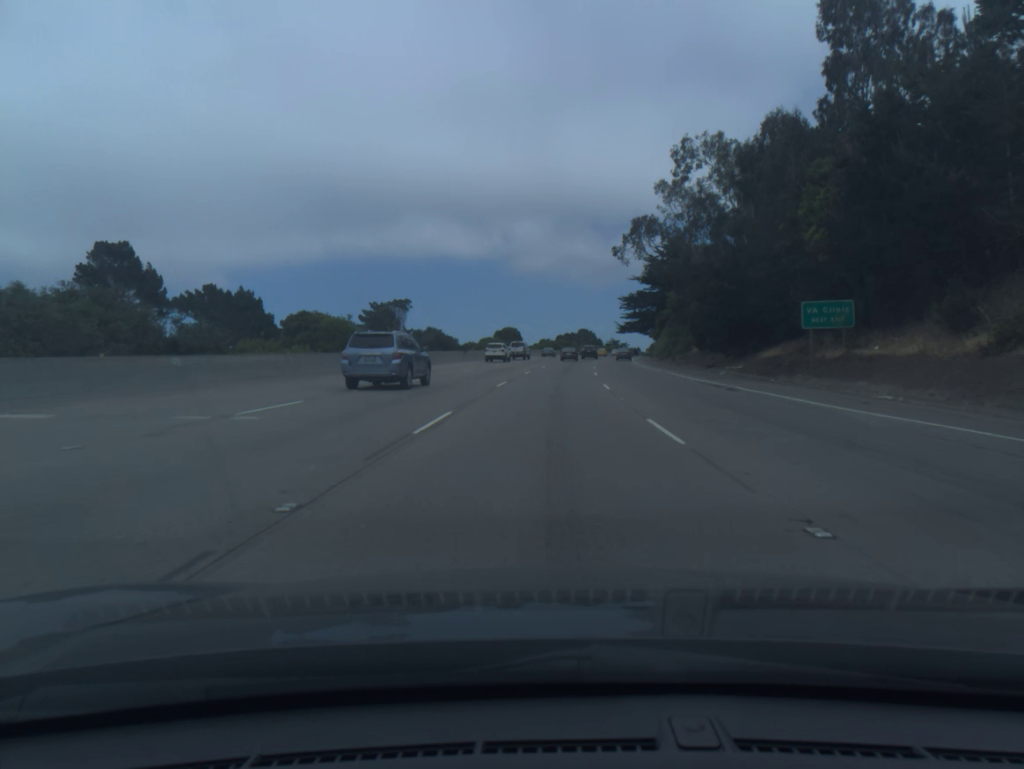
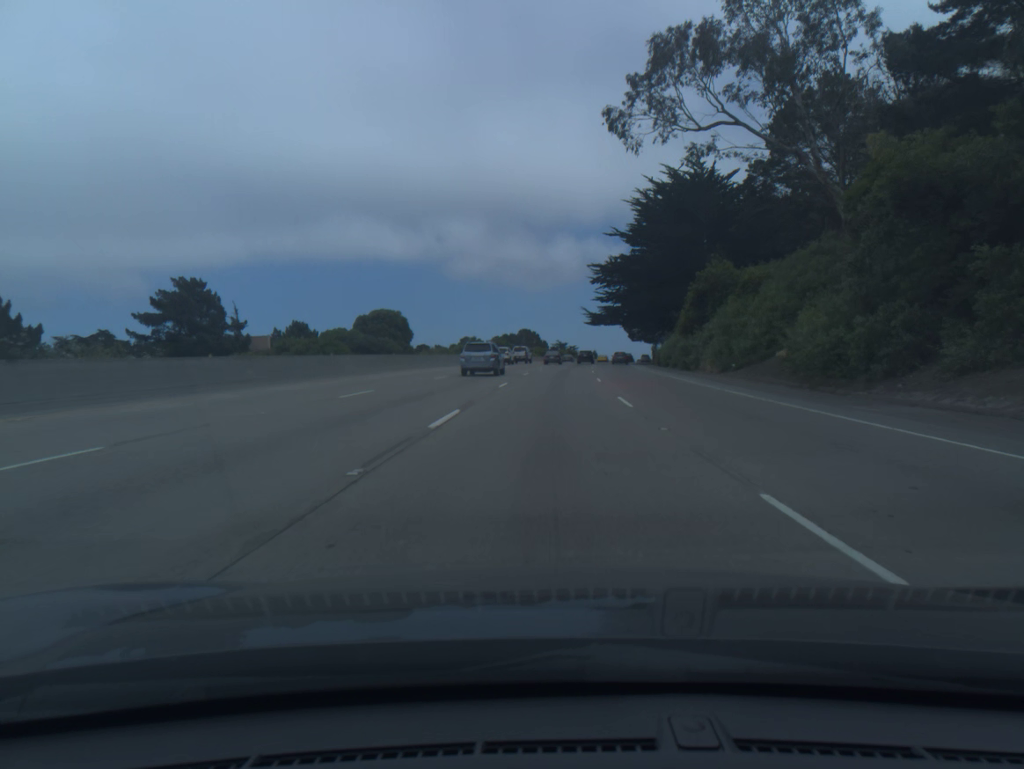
(+2.5, +66.1) m; +4°
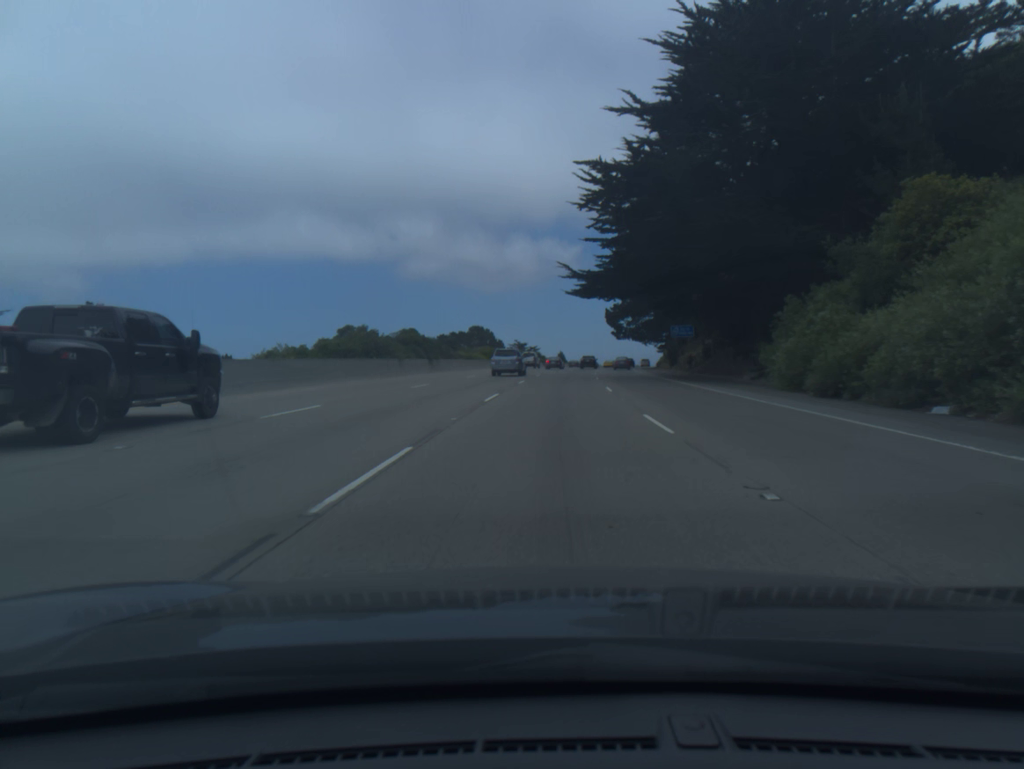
(+1.4, +49.4) m; +3°
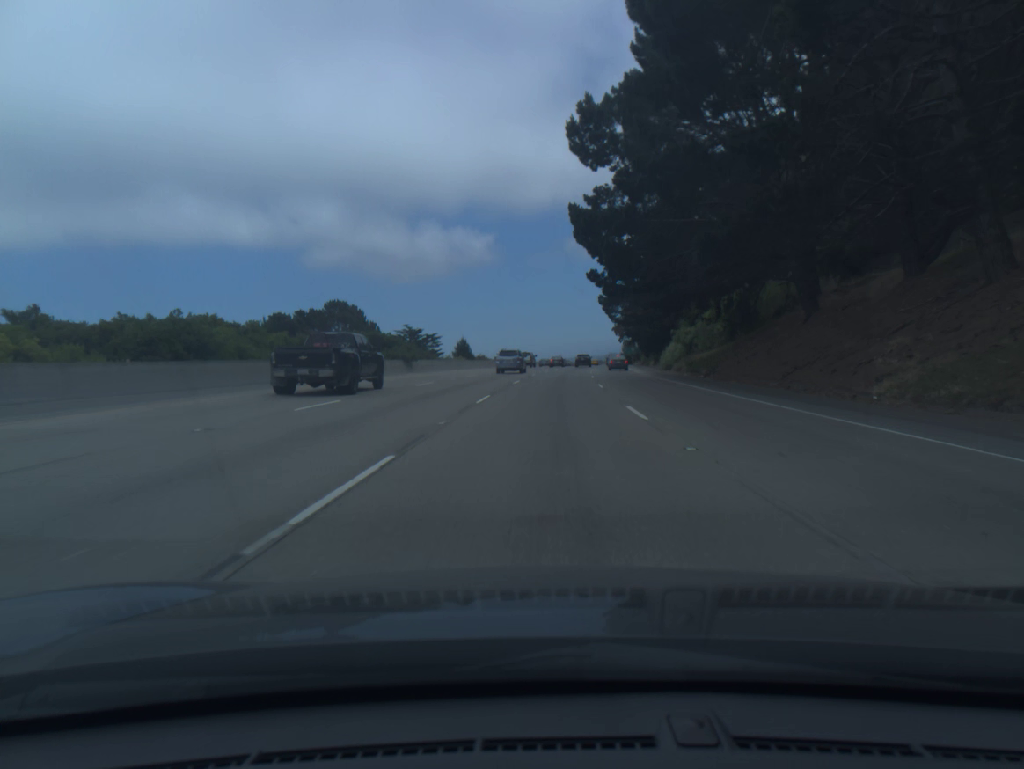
(+4.0, +84.9) m; +6°
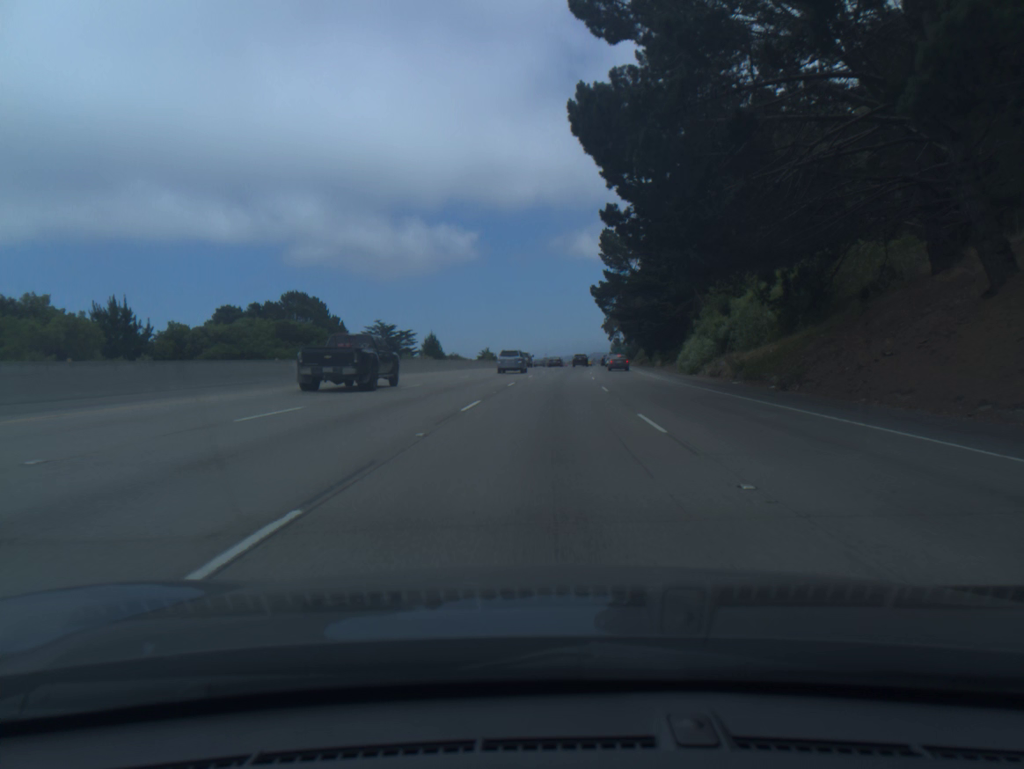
(+0.2, +17.5) m; +1°
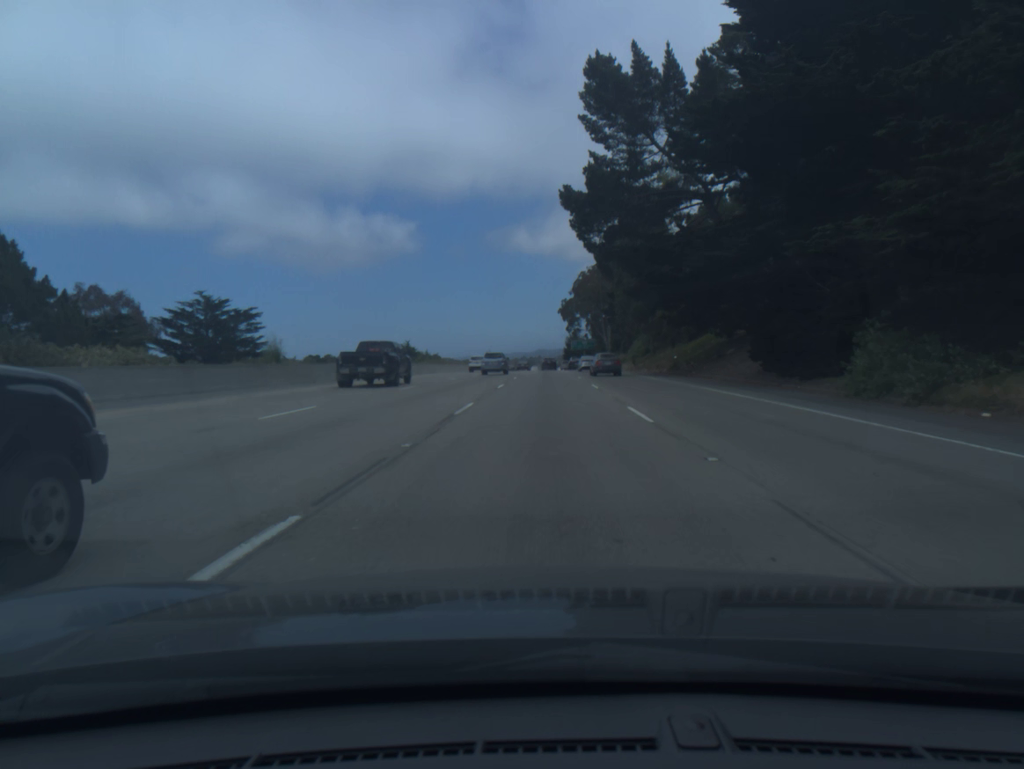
(+2.8, +71.7) m; +4°
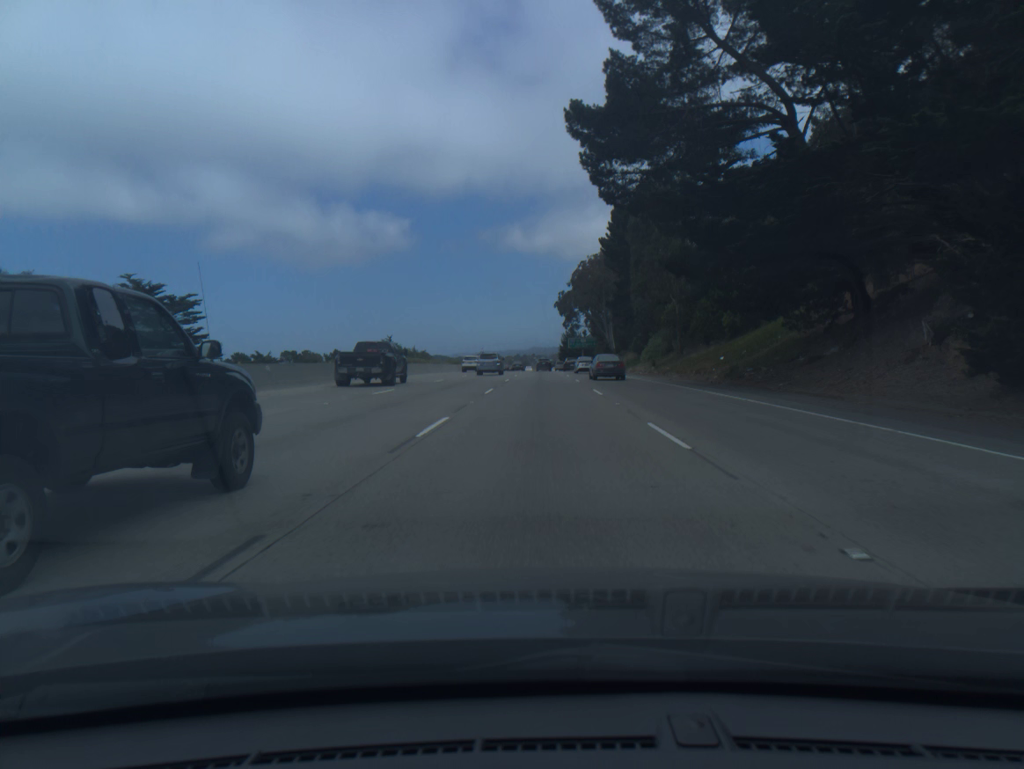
(+0.1, +18.2) m; 0°
